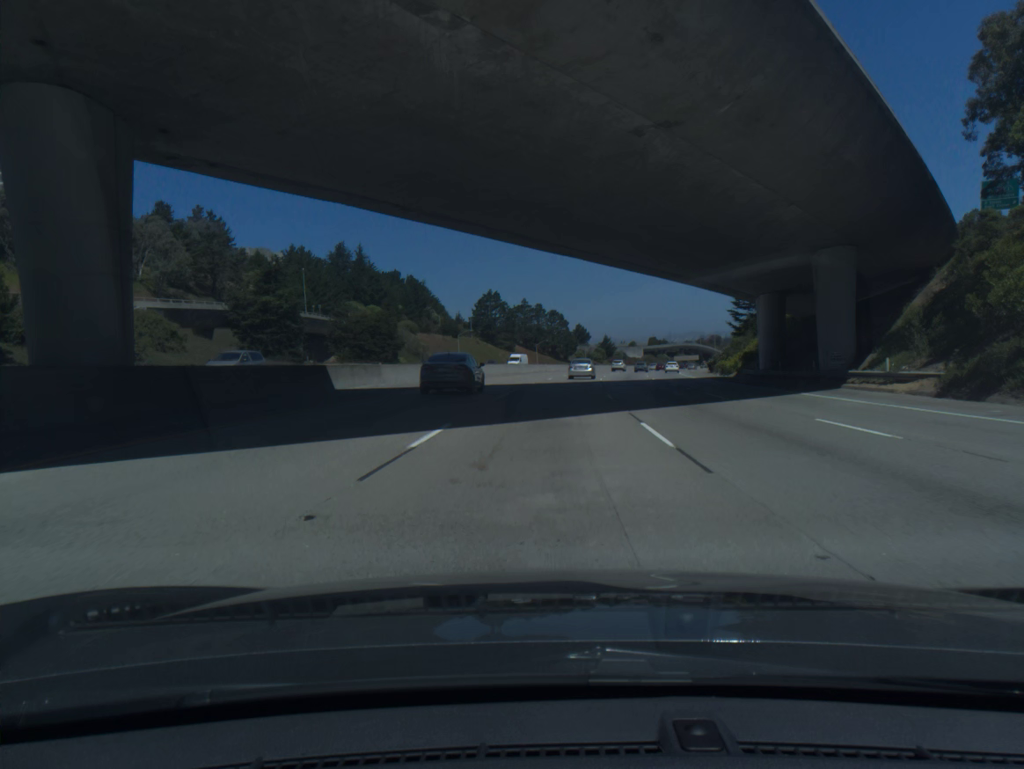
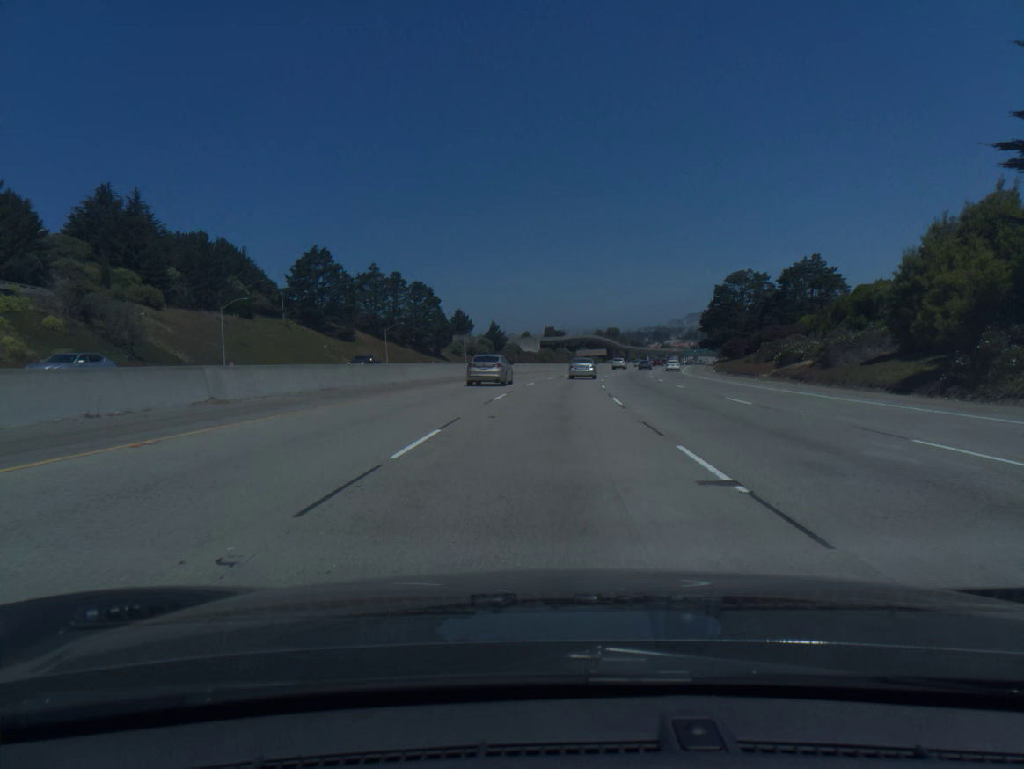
(+6.4, +87.8) m; +8°
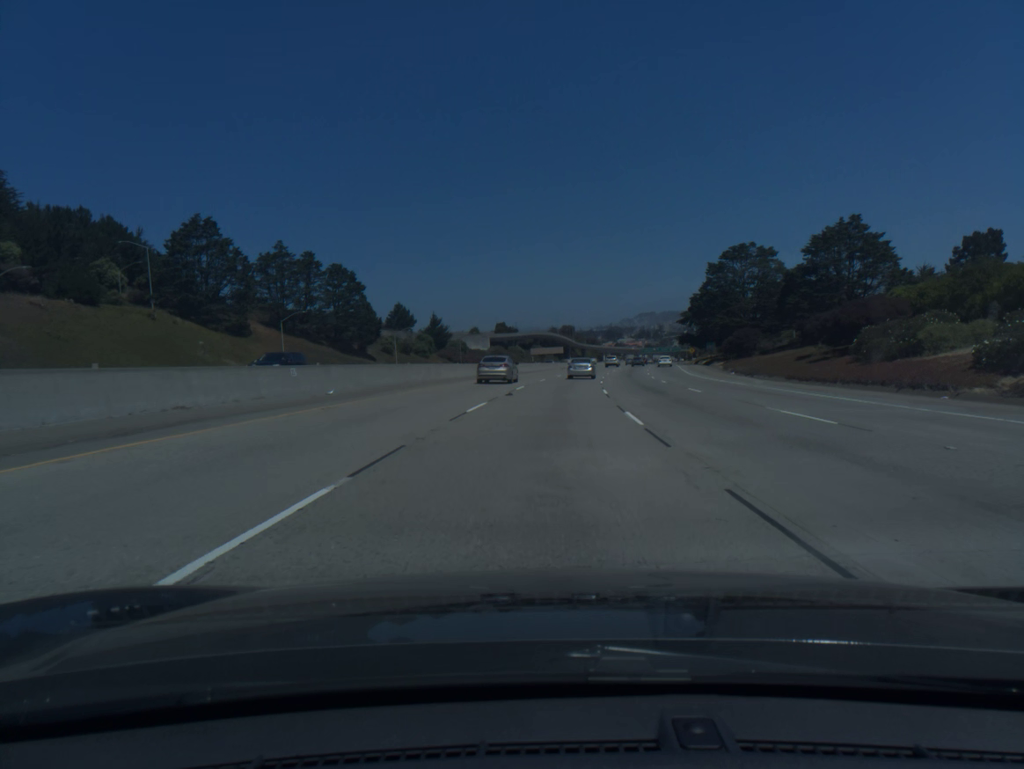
(+1.1, +35.1) m; +3°
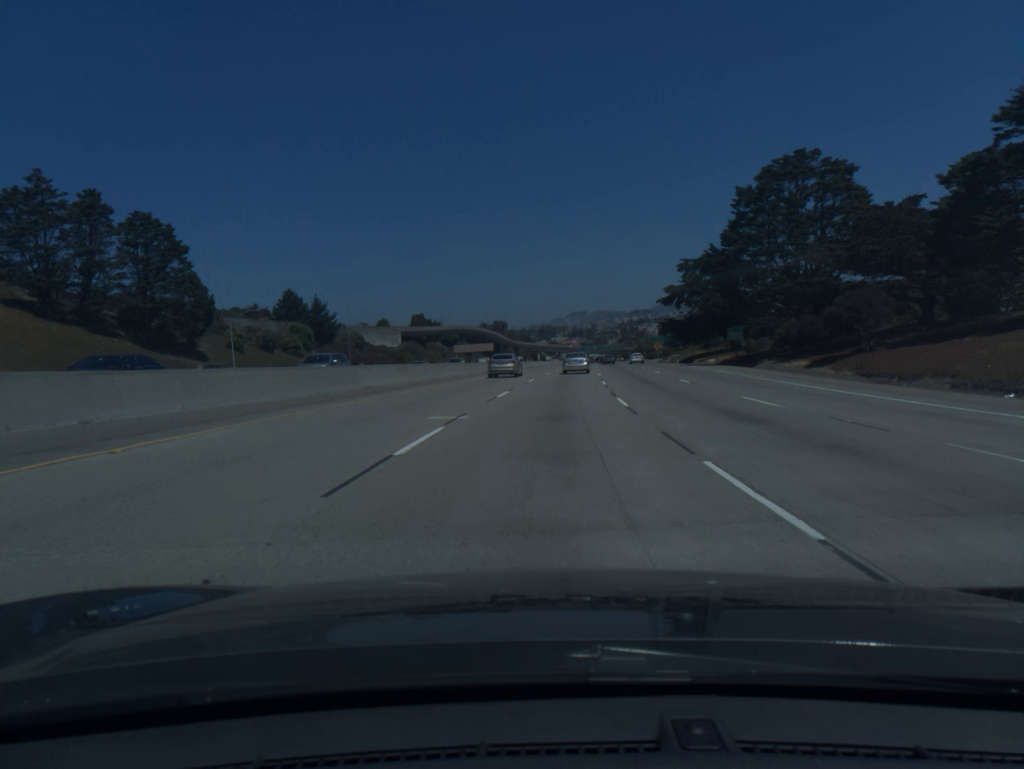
(+2.2, +52.4) m; +5°
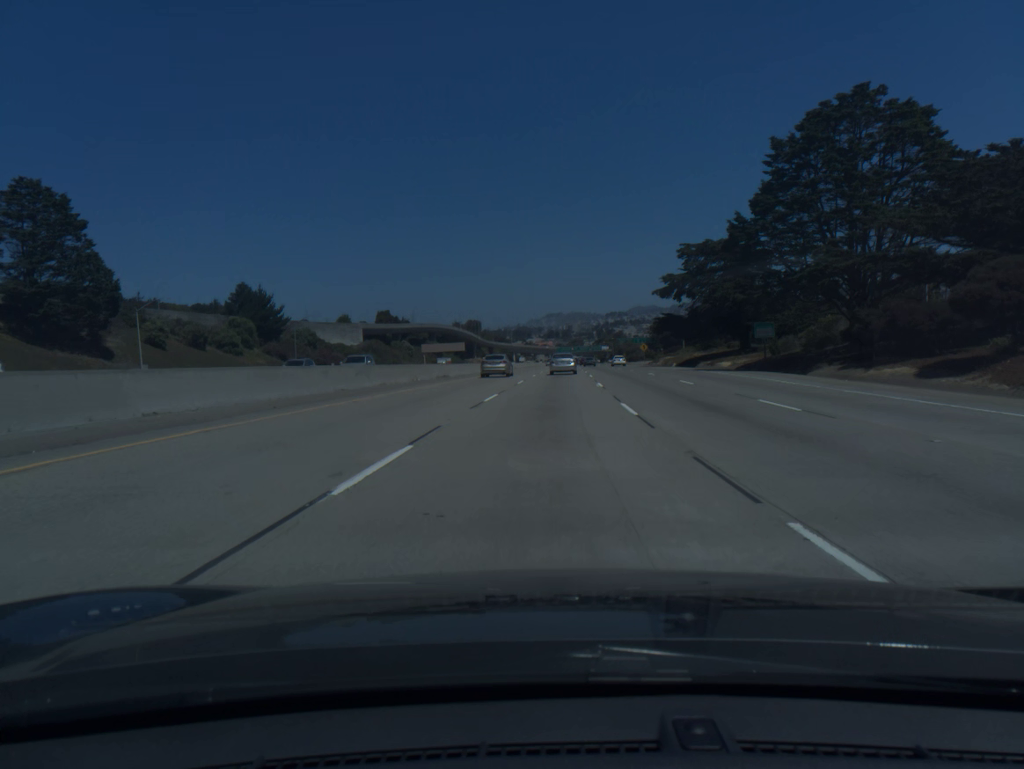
(+0.3, +17.4) m; +2°
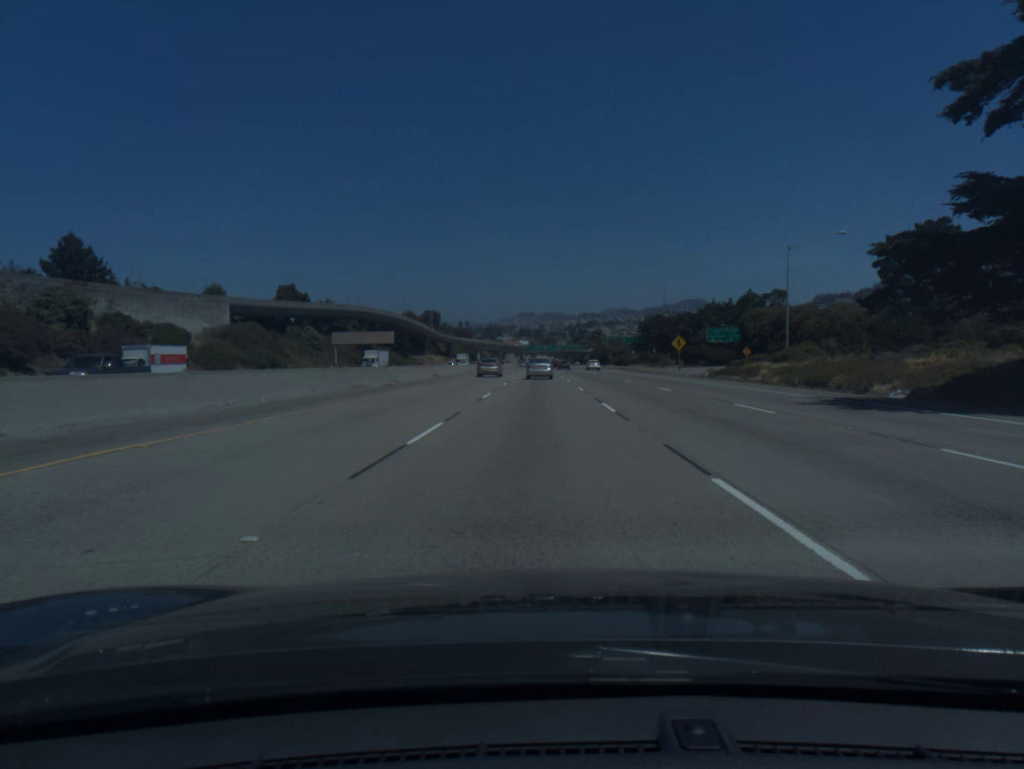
(+2.1, +69.0) m; +2°
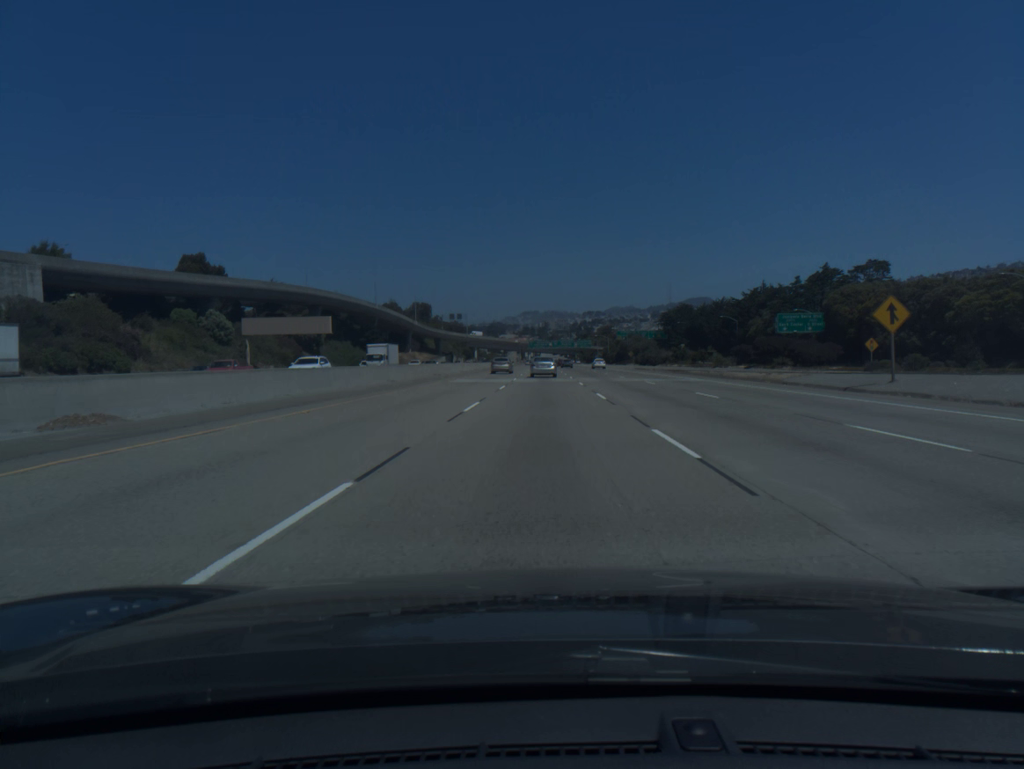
(-0.2, +51.6) m; 0°
